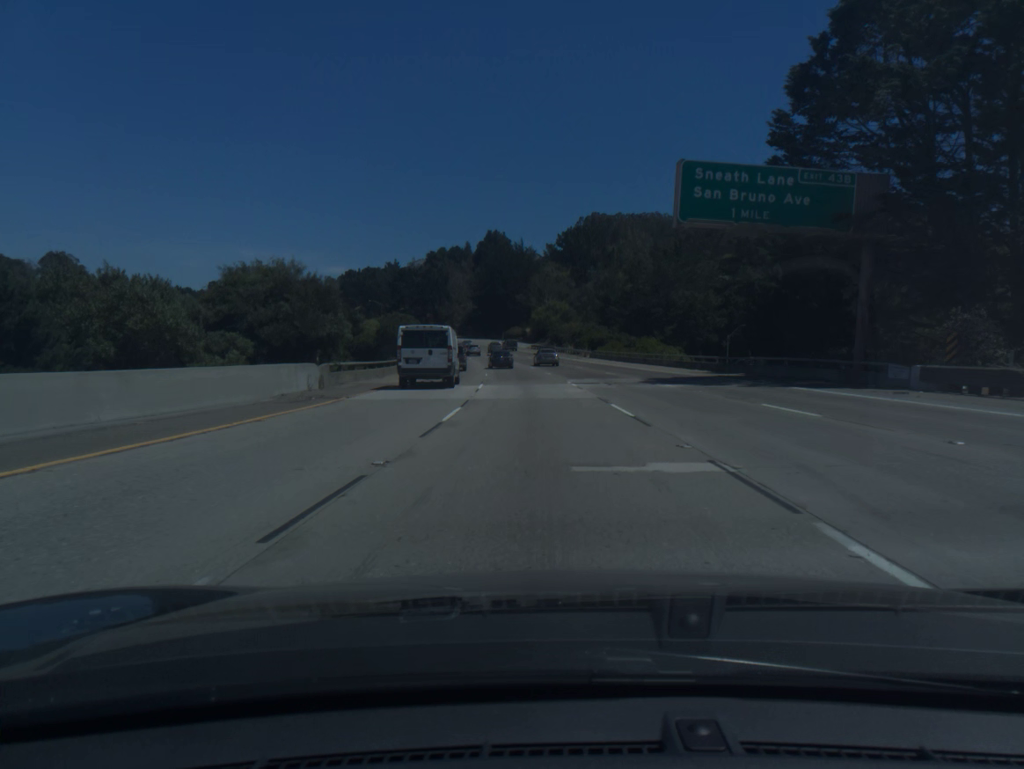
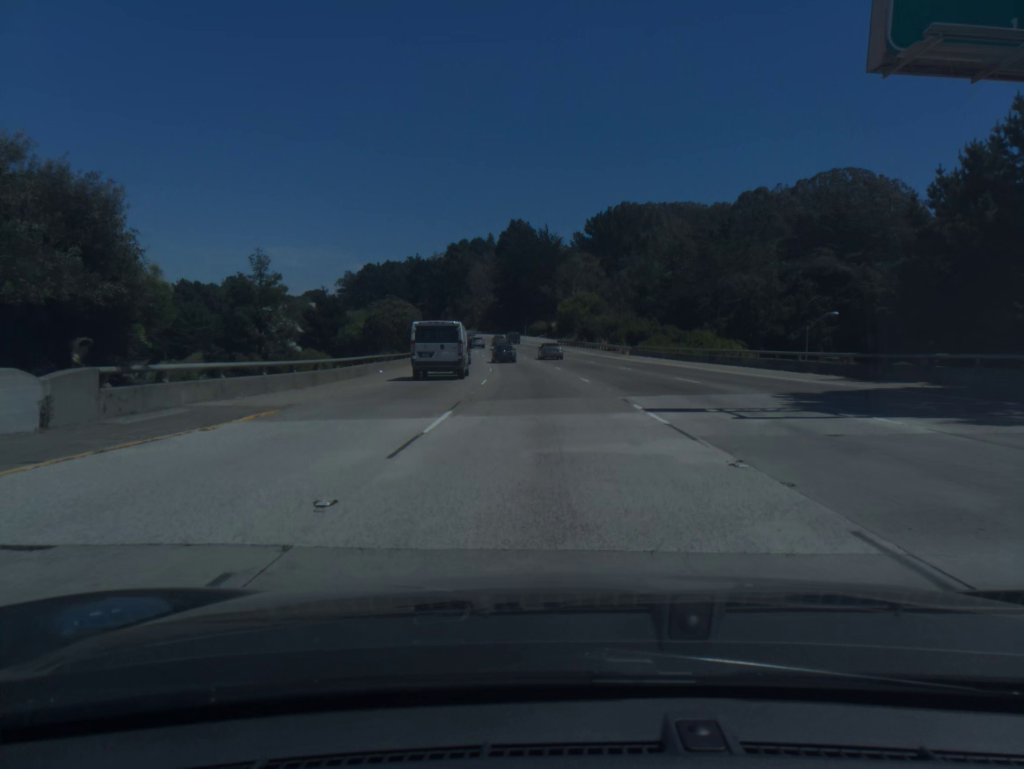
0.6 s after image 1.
(-0.3, +17.8) m; -2°
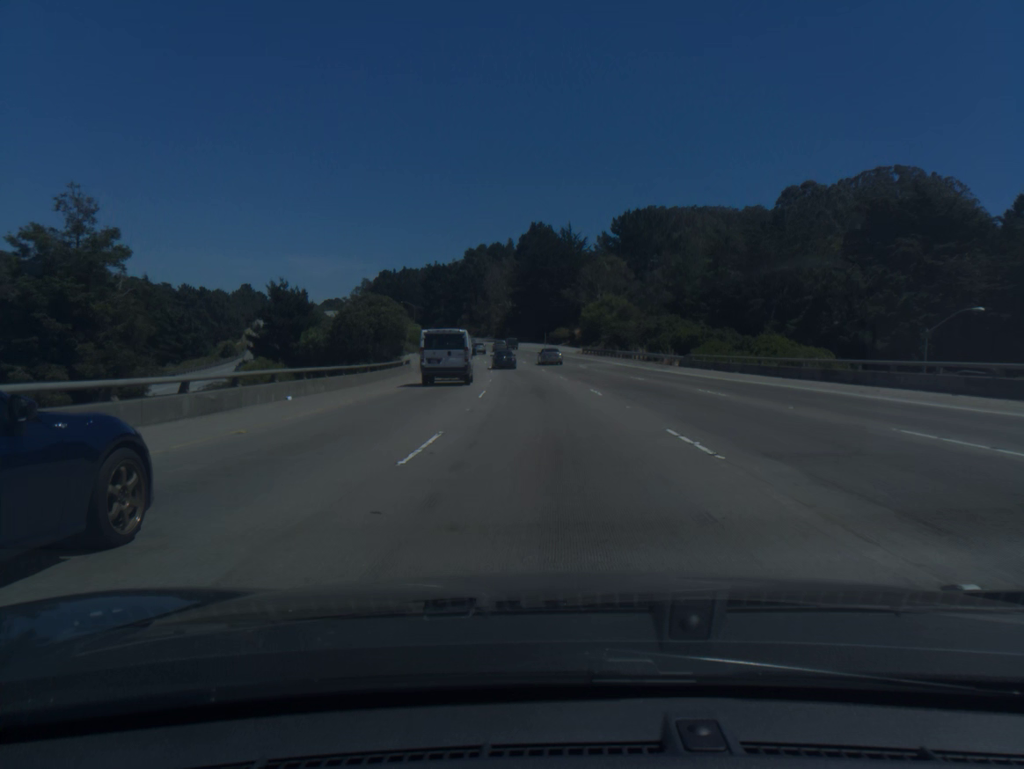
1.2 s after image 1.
(-0.2, +17.8) m; -2°
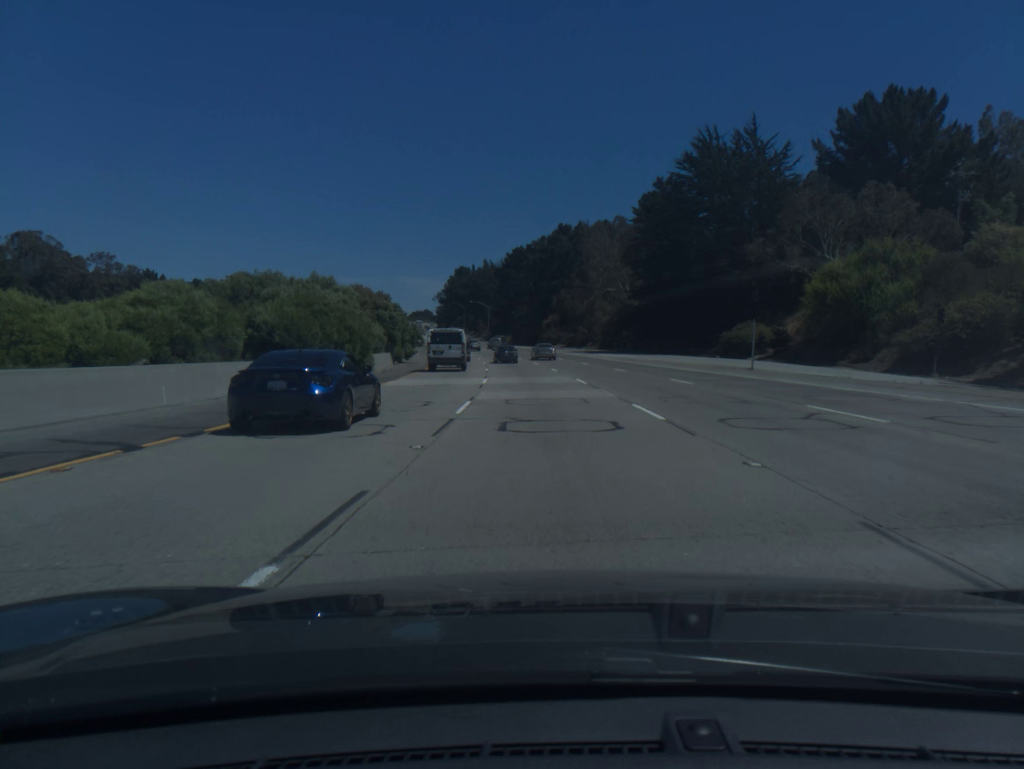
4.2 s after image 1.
(-5.8, +88.9) m; -7°
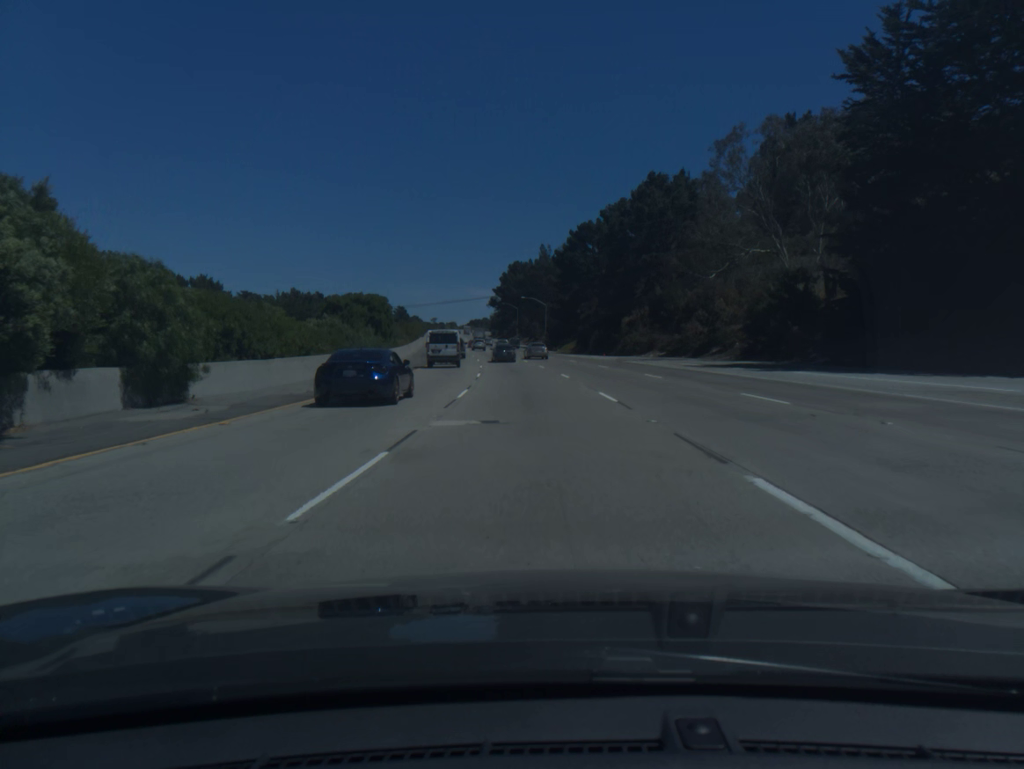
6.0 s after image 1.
(-2.1, +53.5) m; -5°
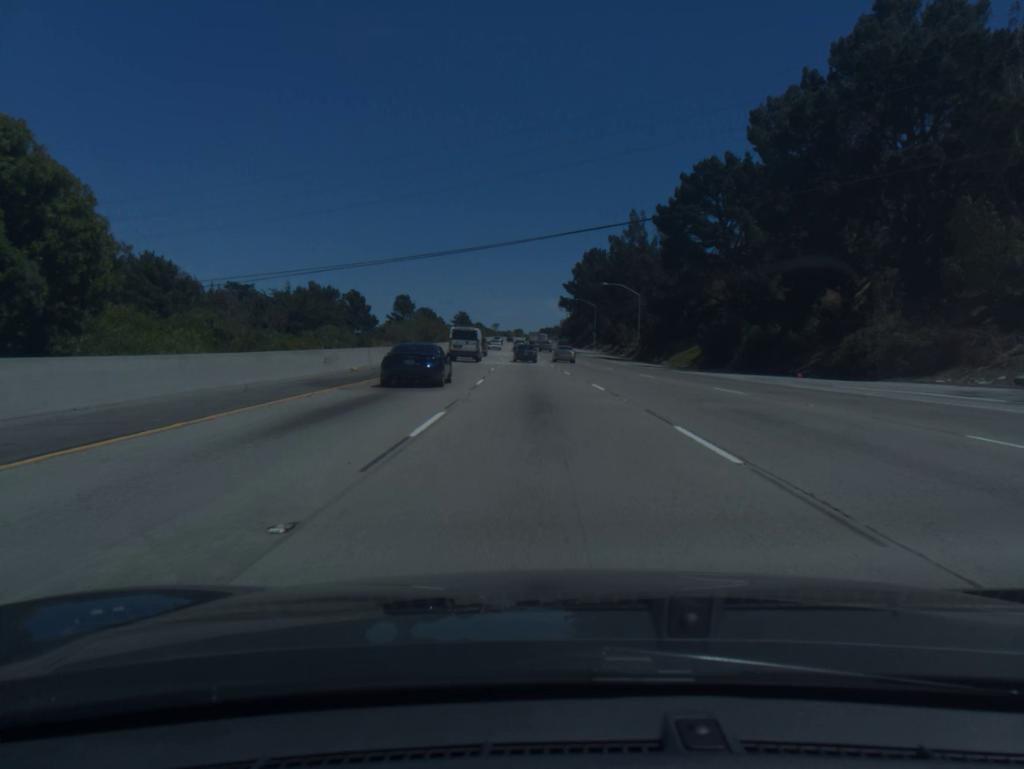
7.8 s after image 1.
(-2.5, +53.6) m; -5°
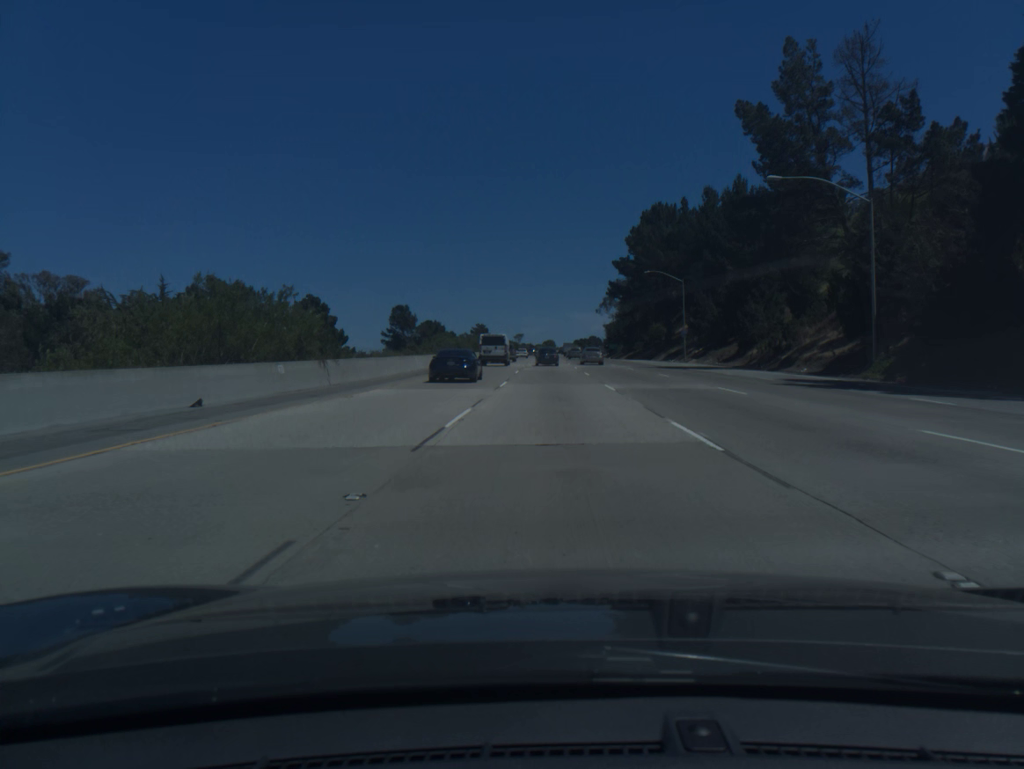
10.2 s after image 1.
(-2.4, +71.1) m; -3°
